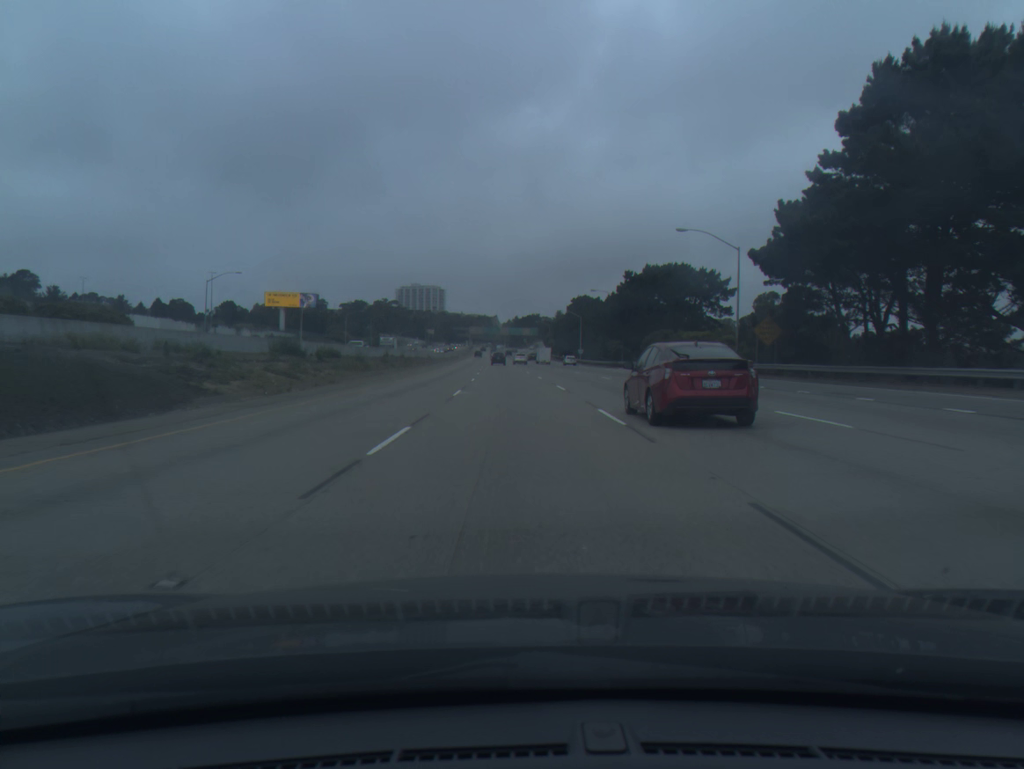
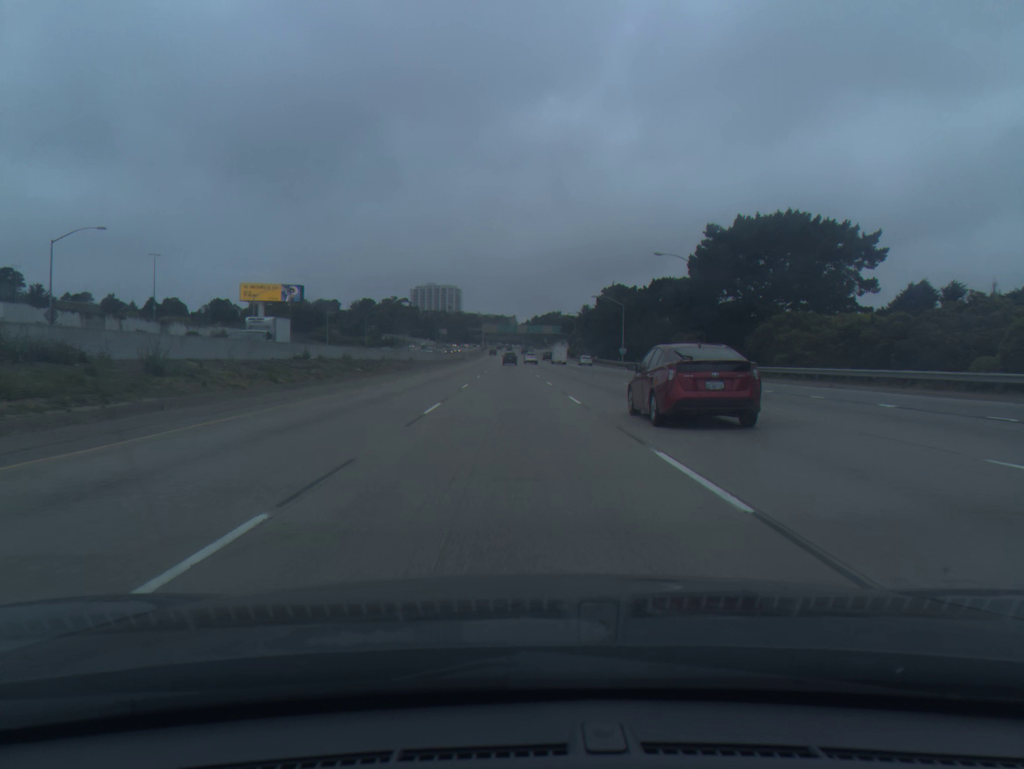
(-0.4, +37.1) m; -1°
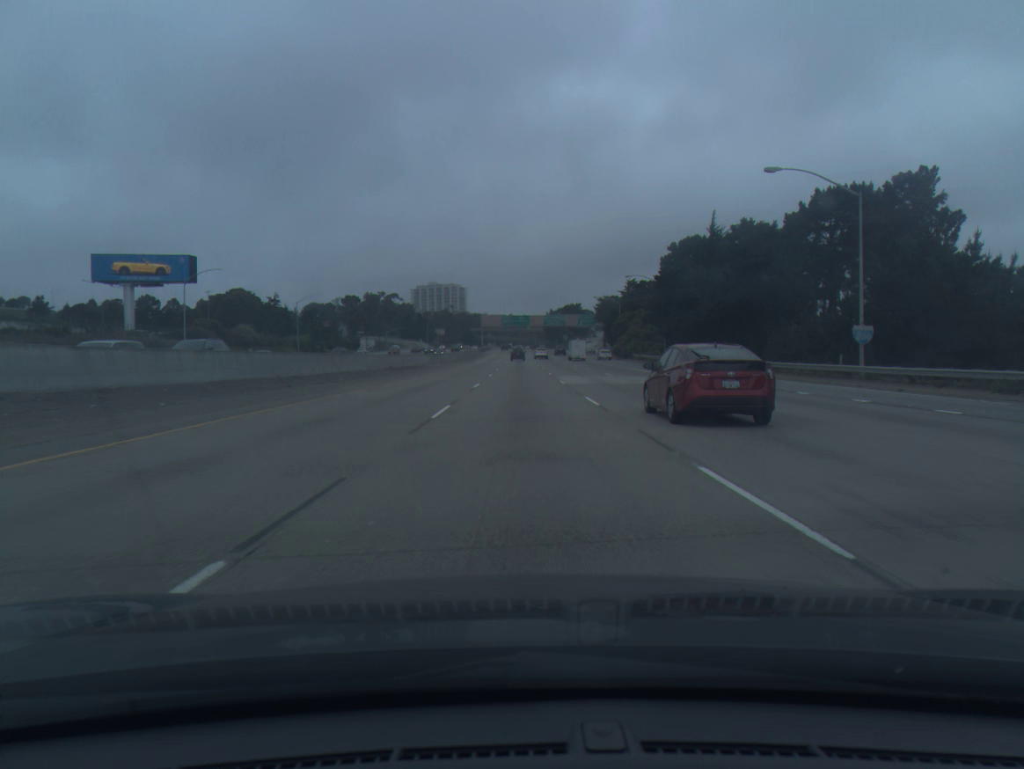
(-1.2, +74.2) m; -1°
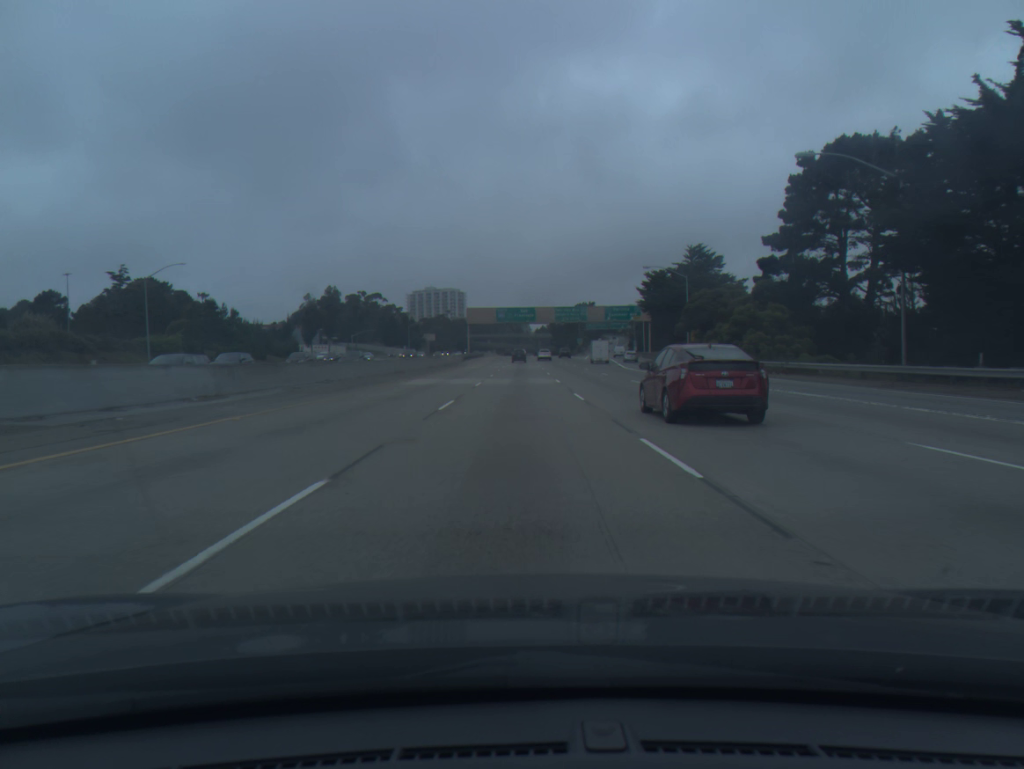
(+0.1, +55.7) m; 0°
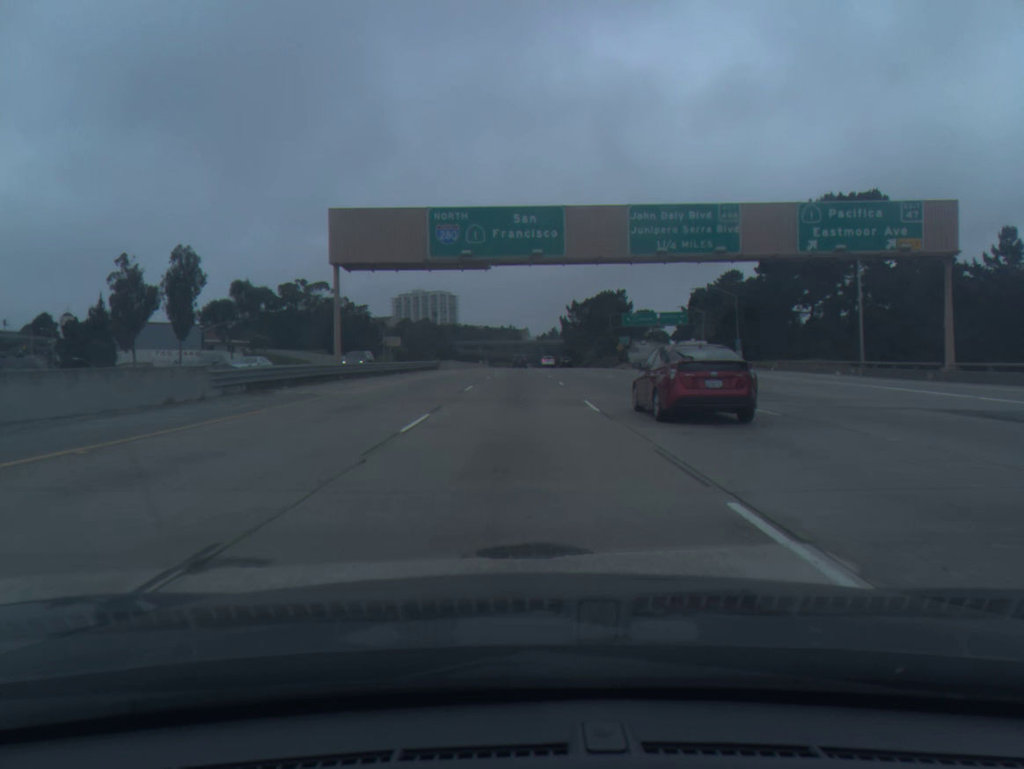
(+0.3, +92.7) m; 0°
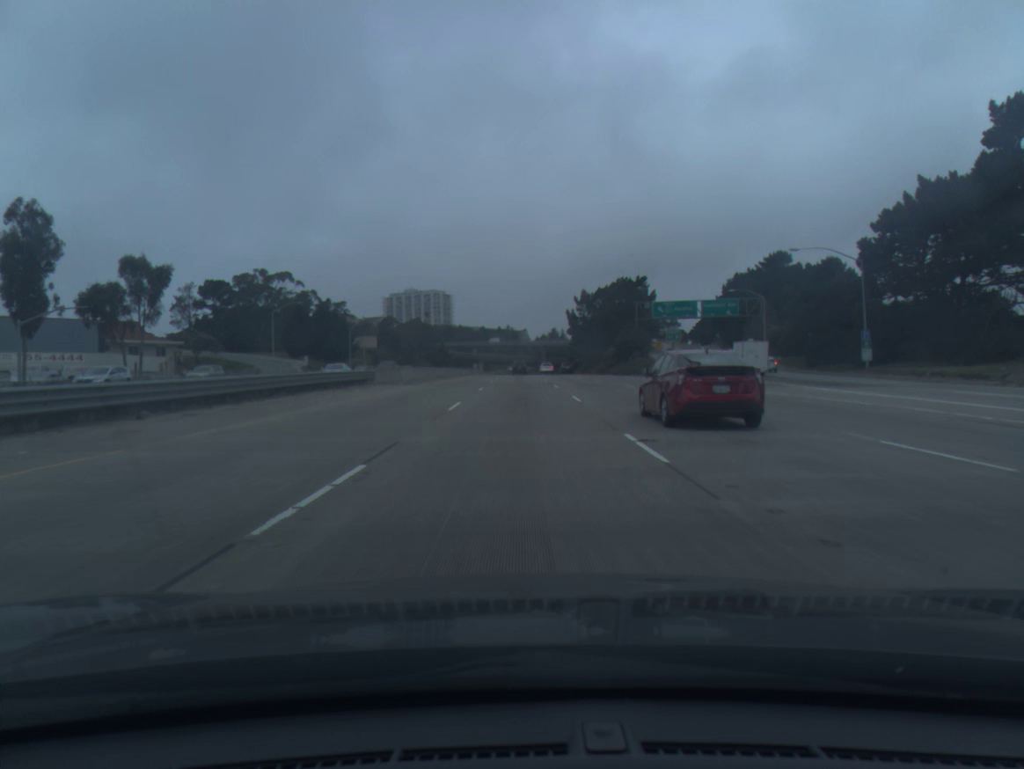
(0.0, +37.0) m; 0°
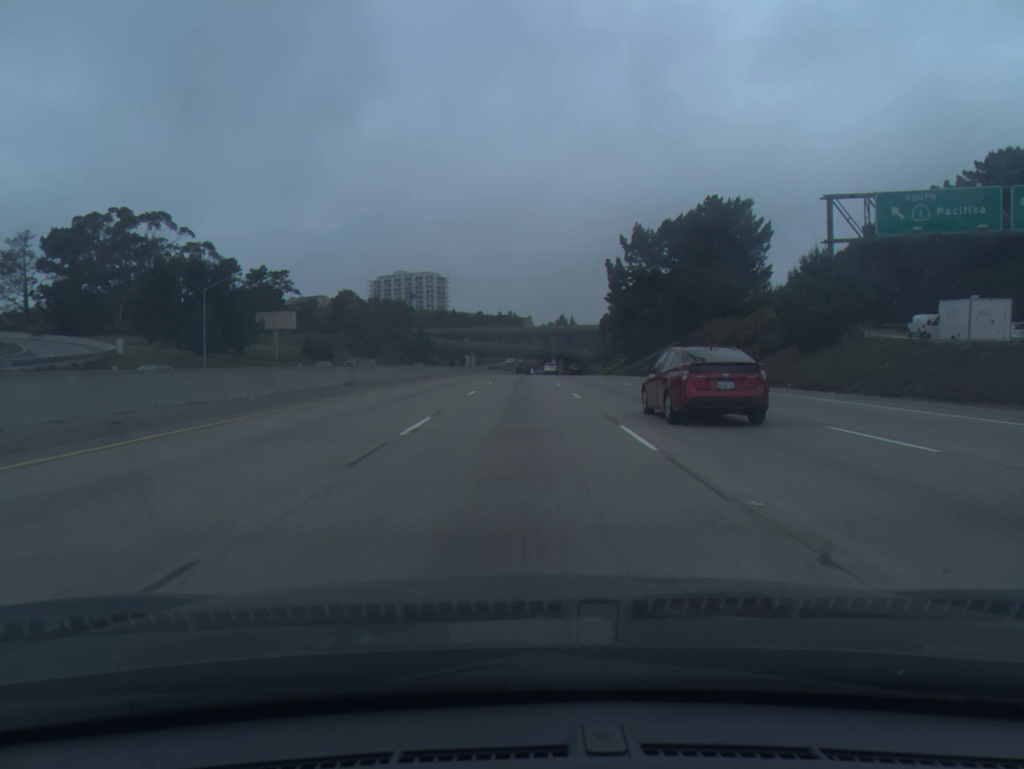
(0.0, +74.2) m; 0°
